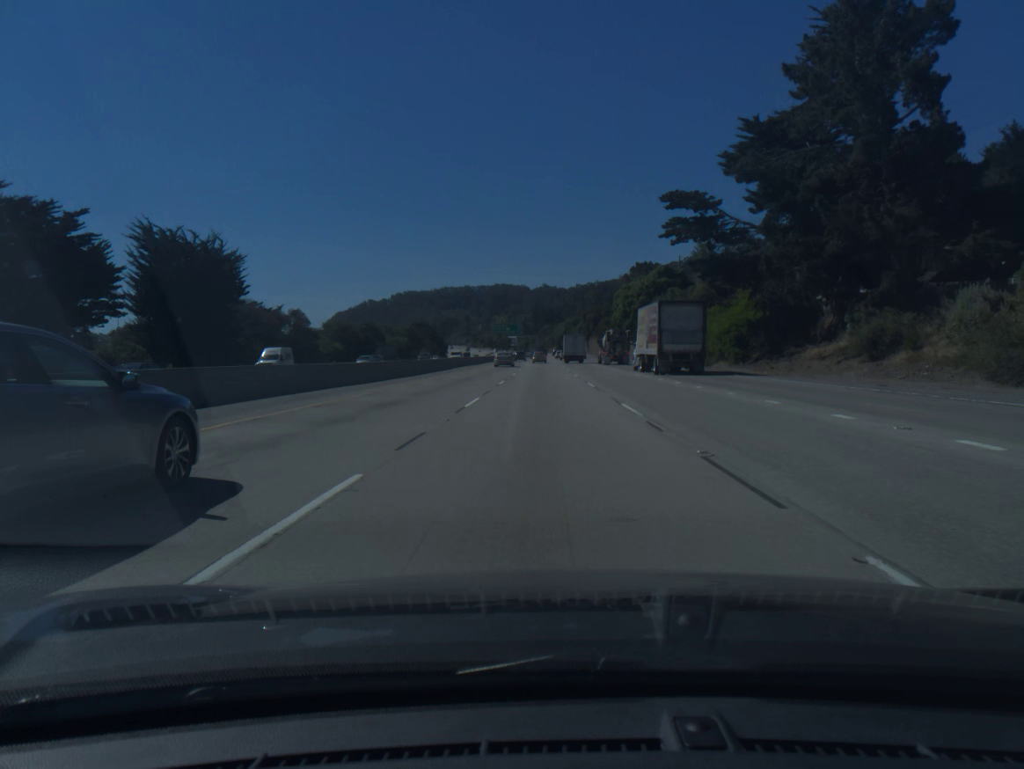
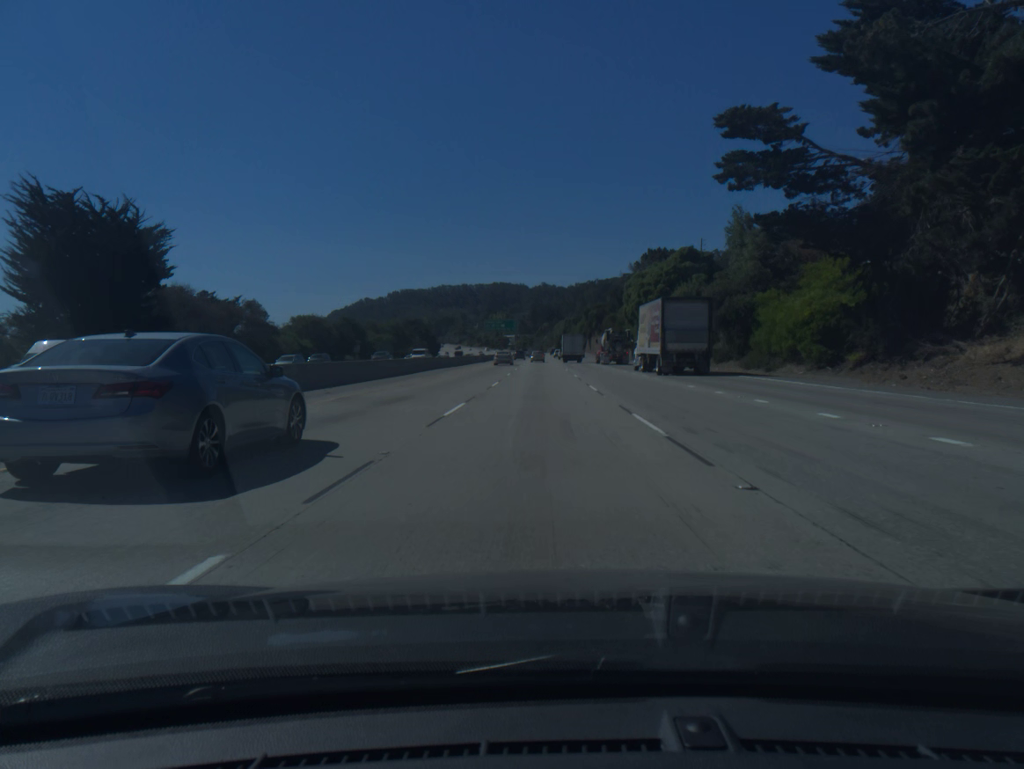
(0.0, +17.4) m; 0°
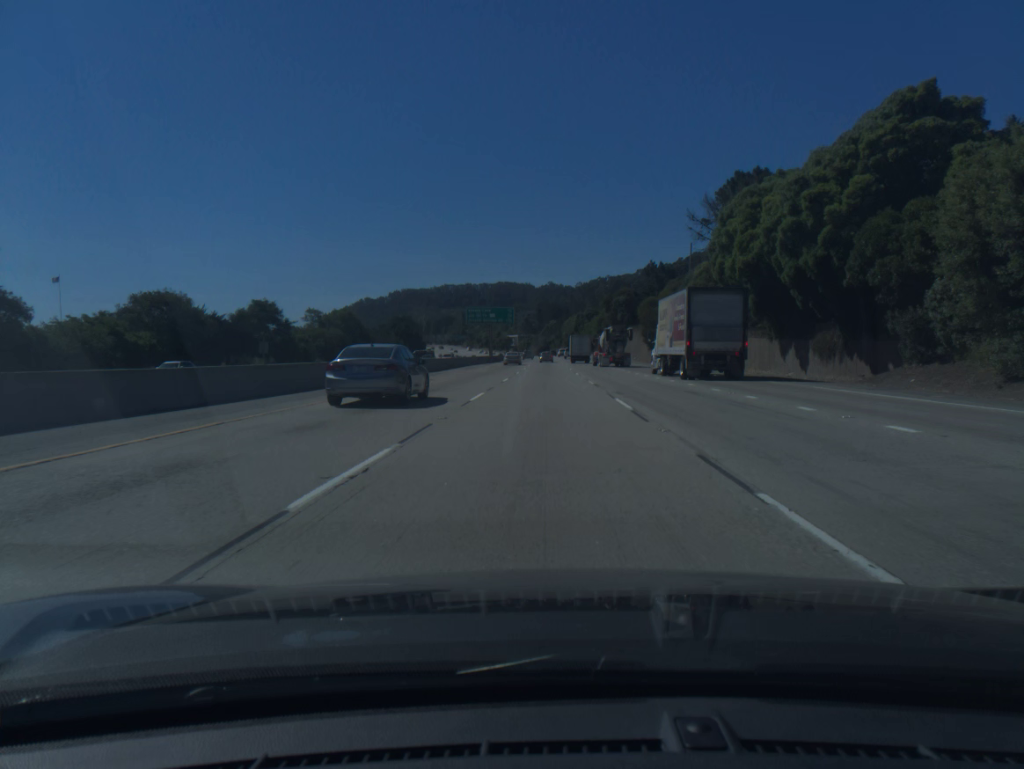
(-0.2, +52.2) m; 0°
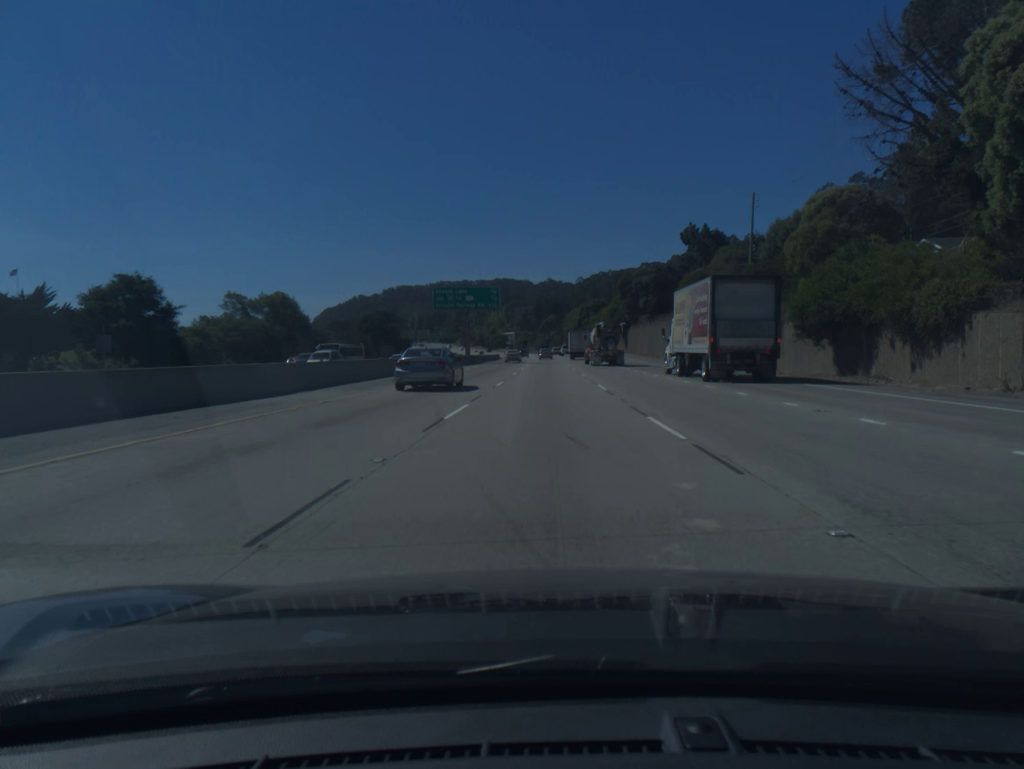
(0.0, +34.7) m; 0°
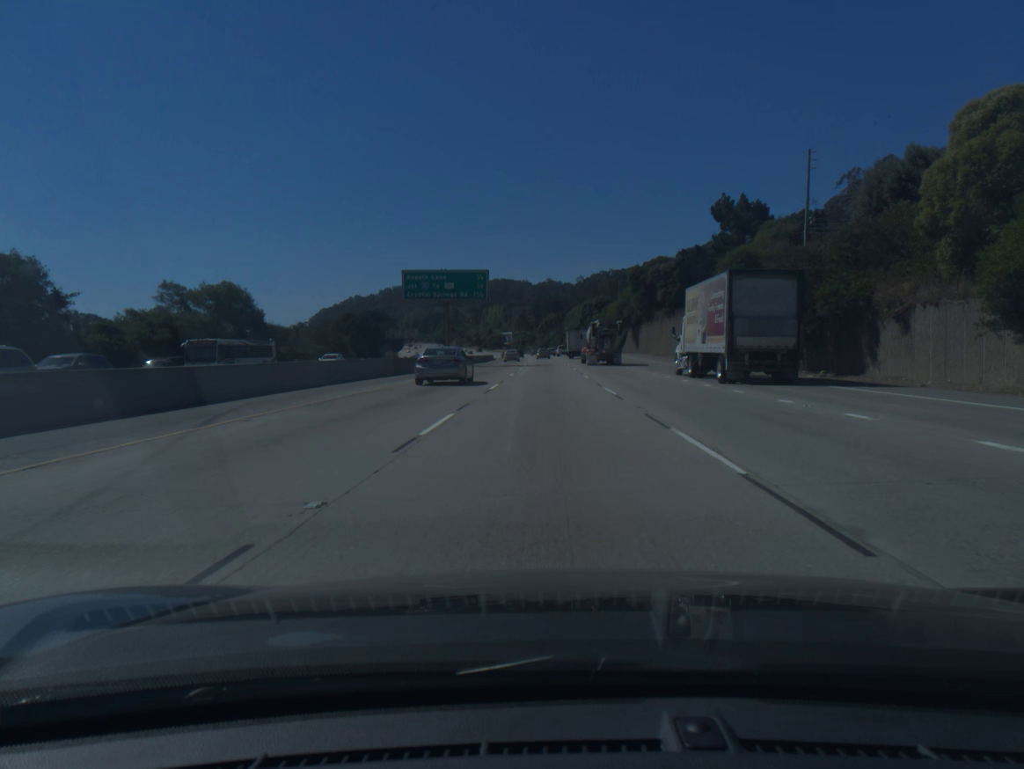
(0.0, +17.3) m; 0°
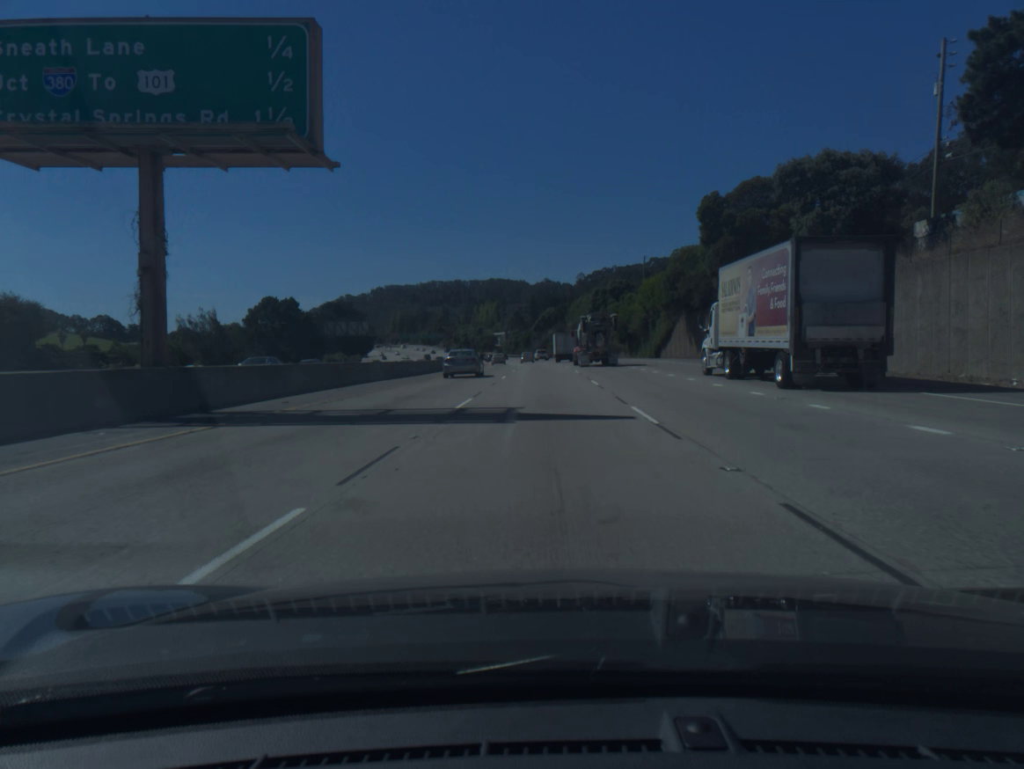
(+0.1, +51.9) m; 0°
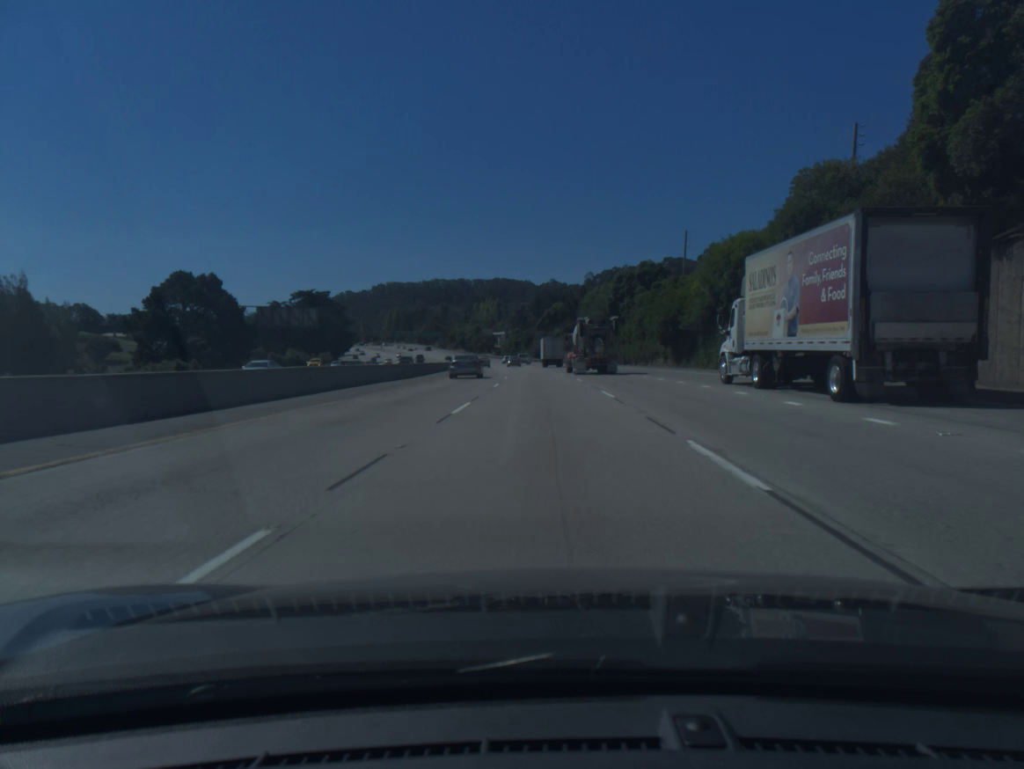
(-0.1, +34.5) m; 0°
